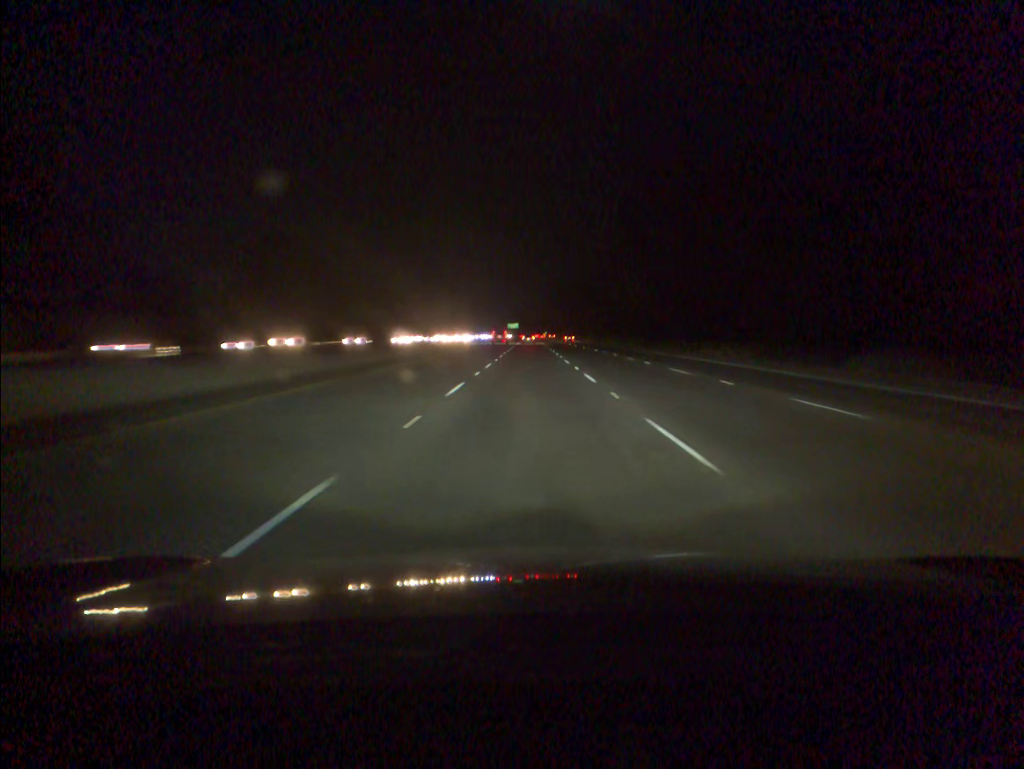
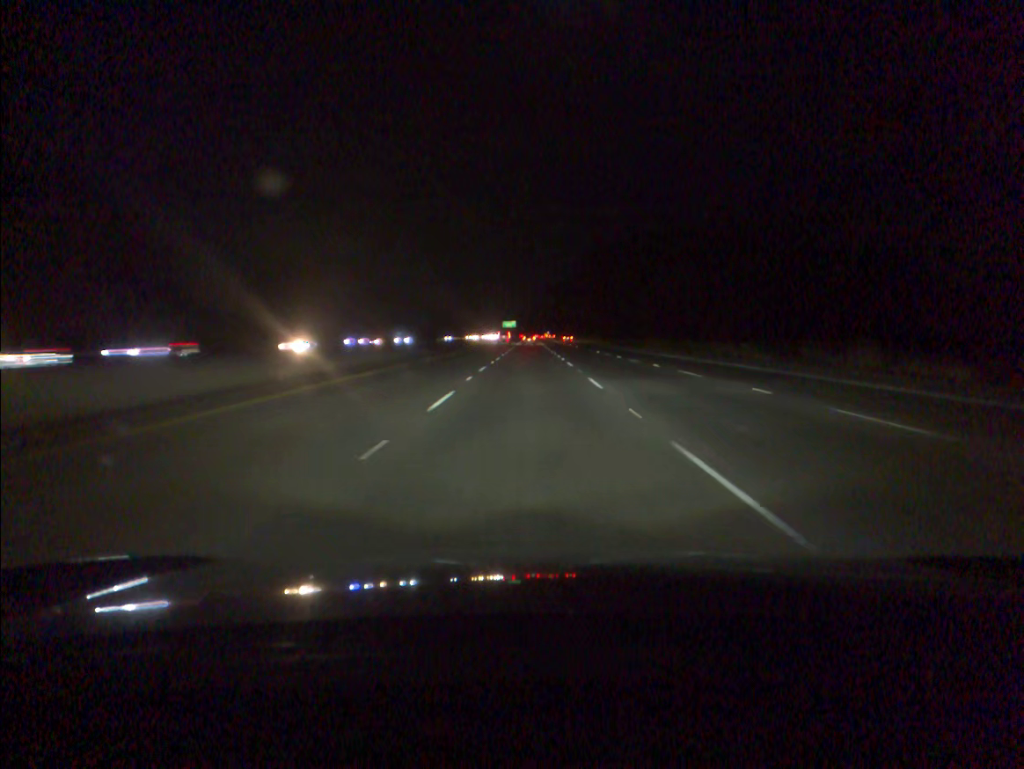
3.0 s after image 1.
(+0.1, +90.0) m; 0°
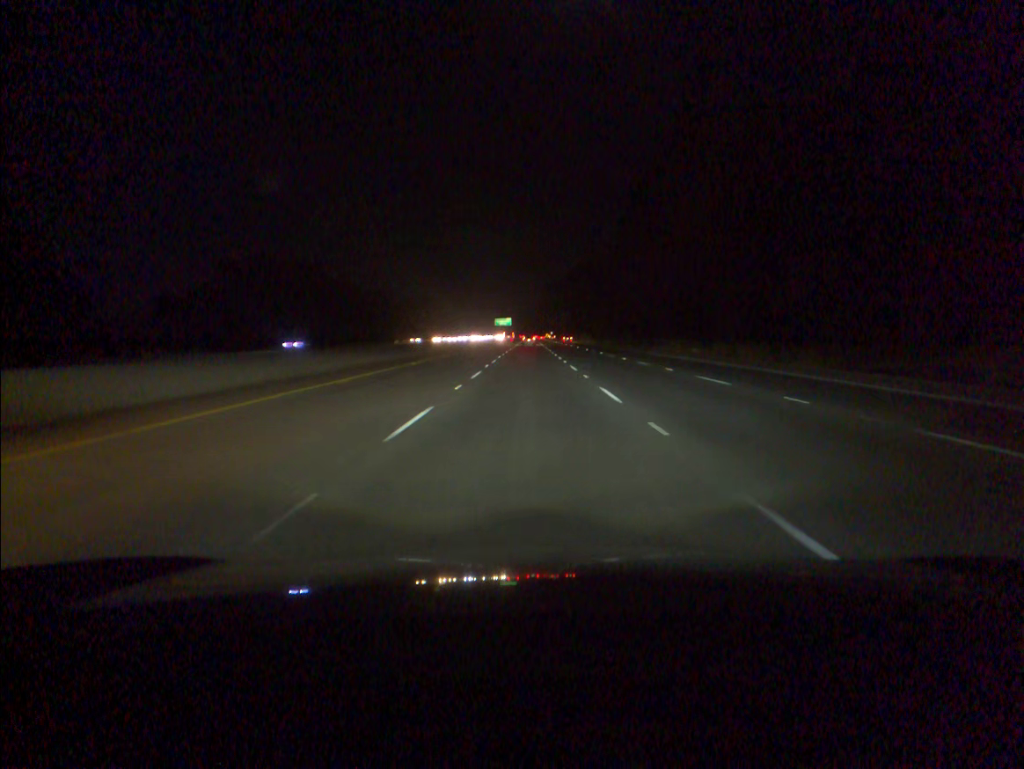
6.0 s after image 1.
(0.0, +91.1) m; 0°
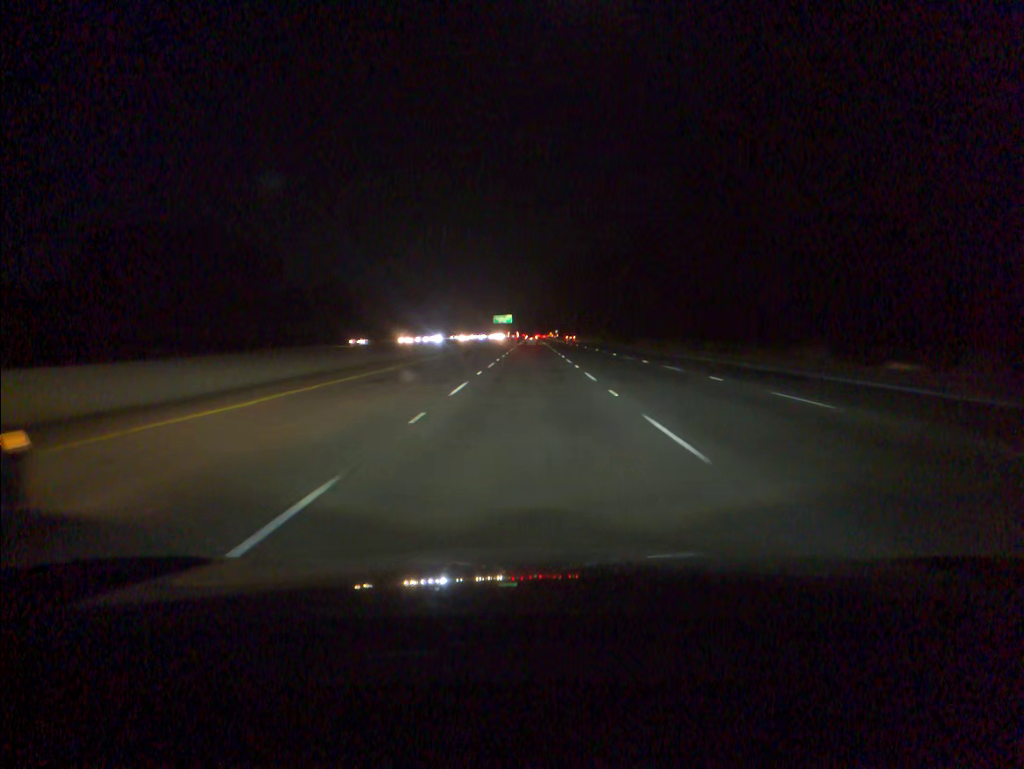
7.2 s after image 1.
(-0.1, +36.6) m; 0°
